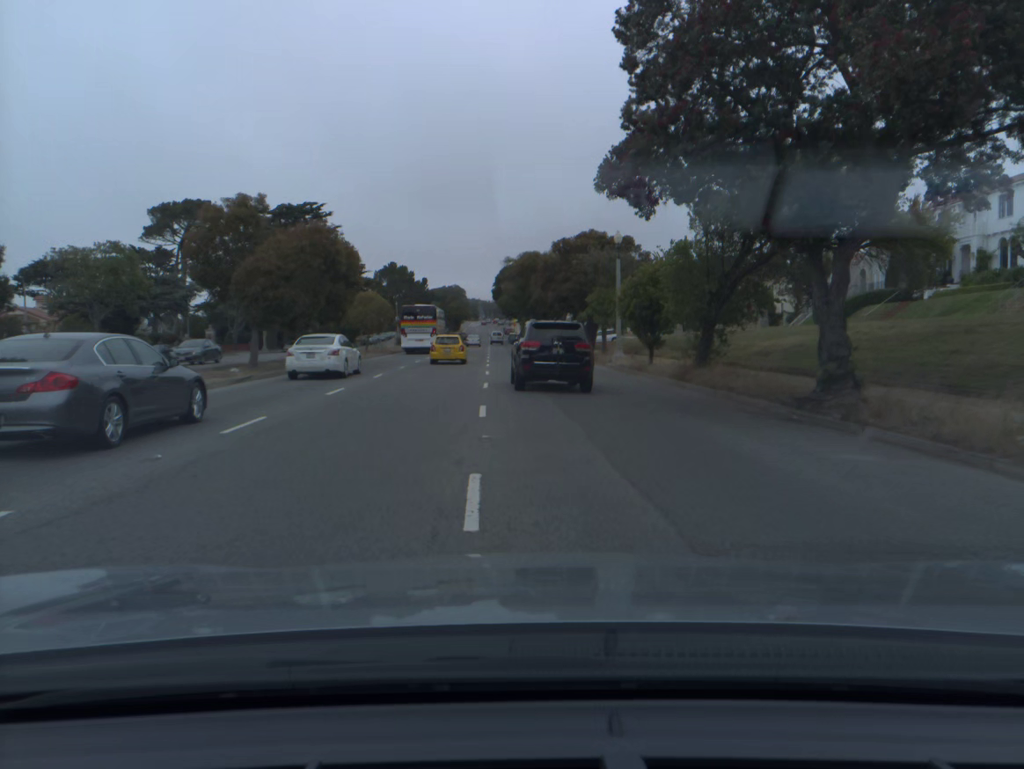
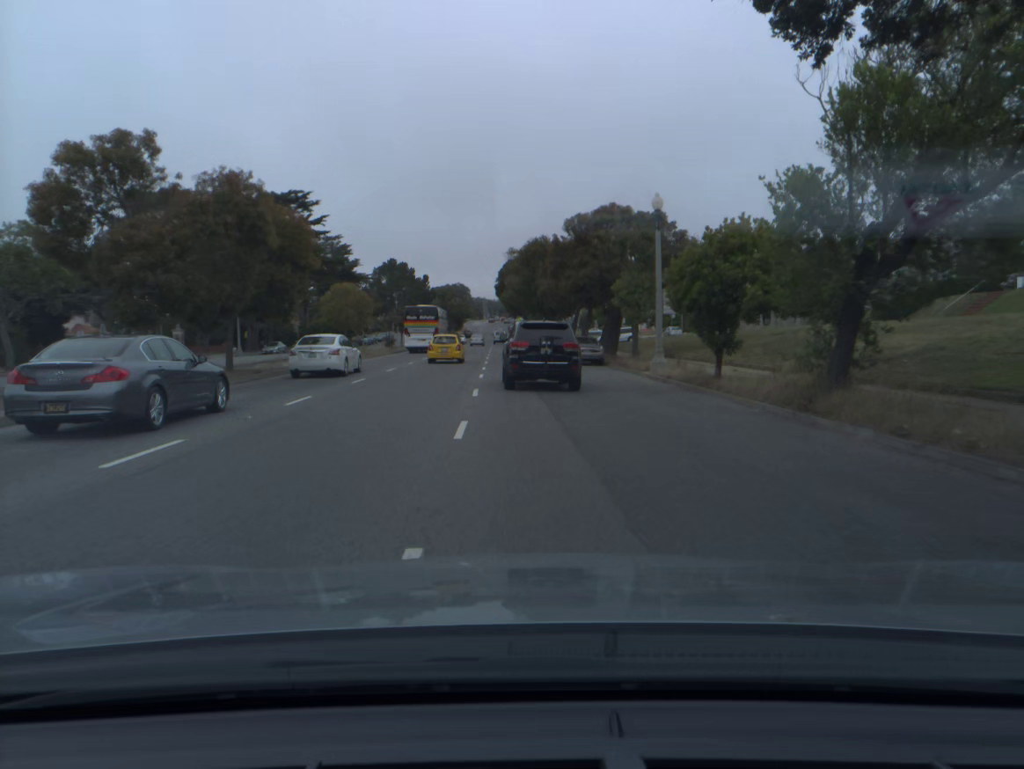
(0.0, +10.2) m; 0°
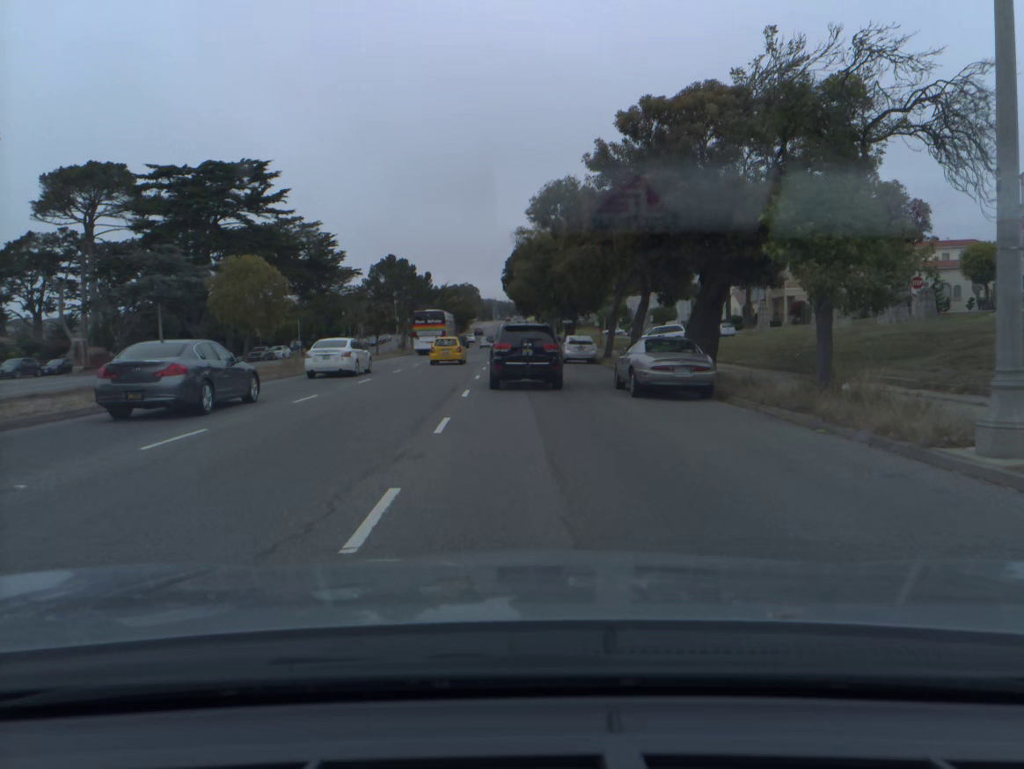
(-0.2, +20.4) m; -1°
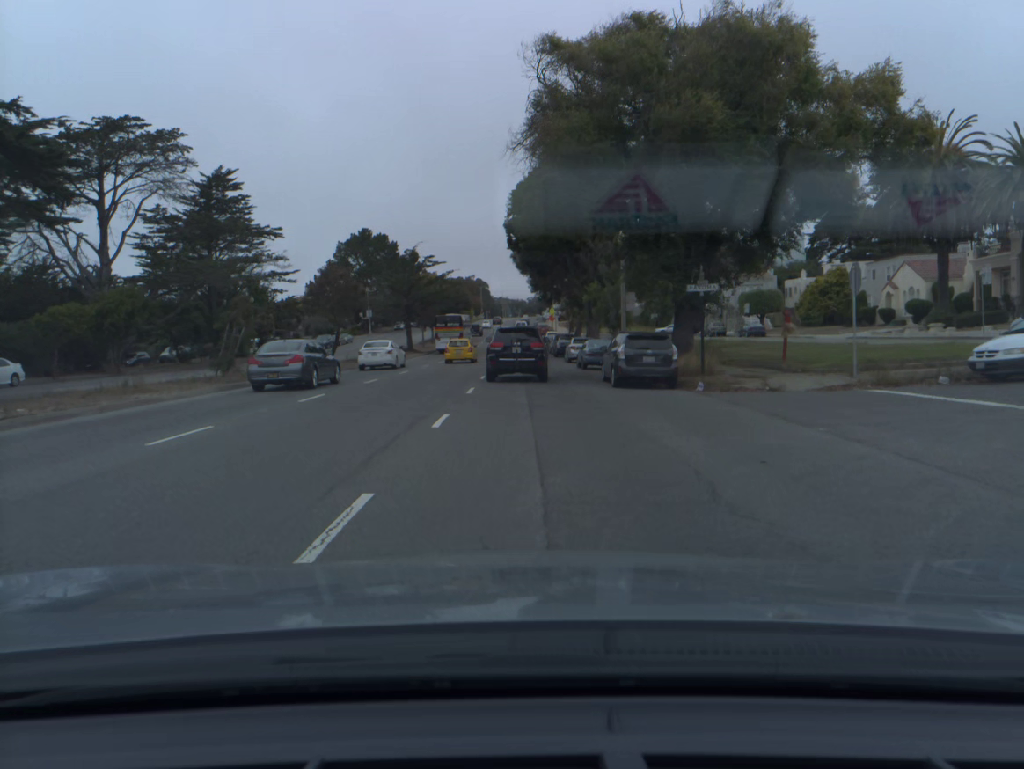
(-0.7, +50.0) m; -1°
